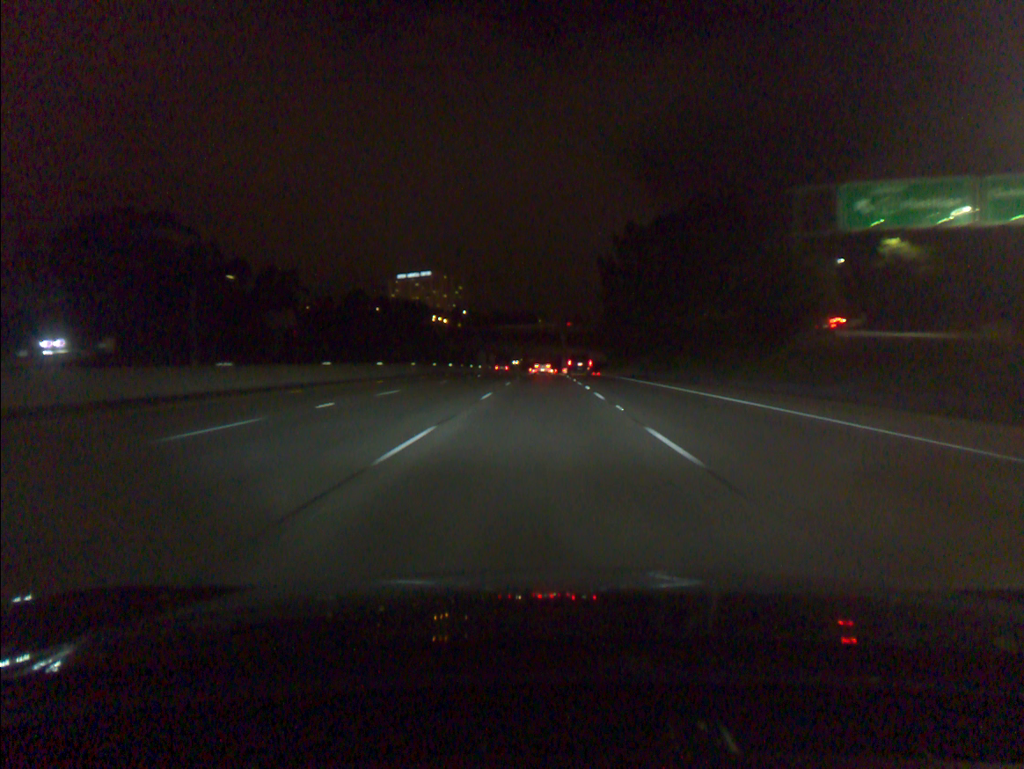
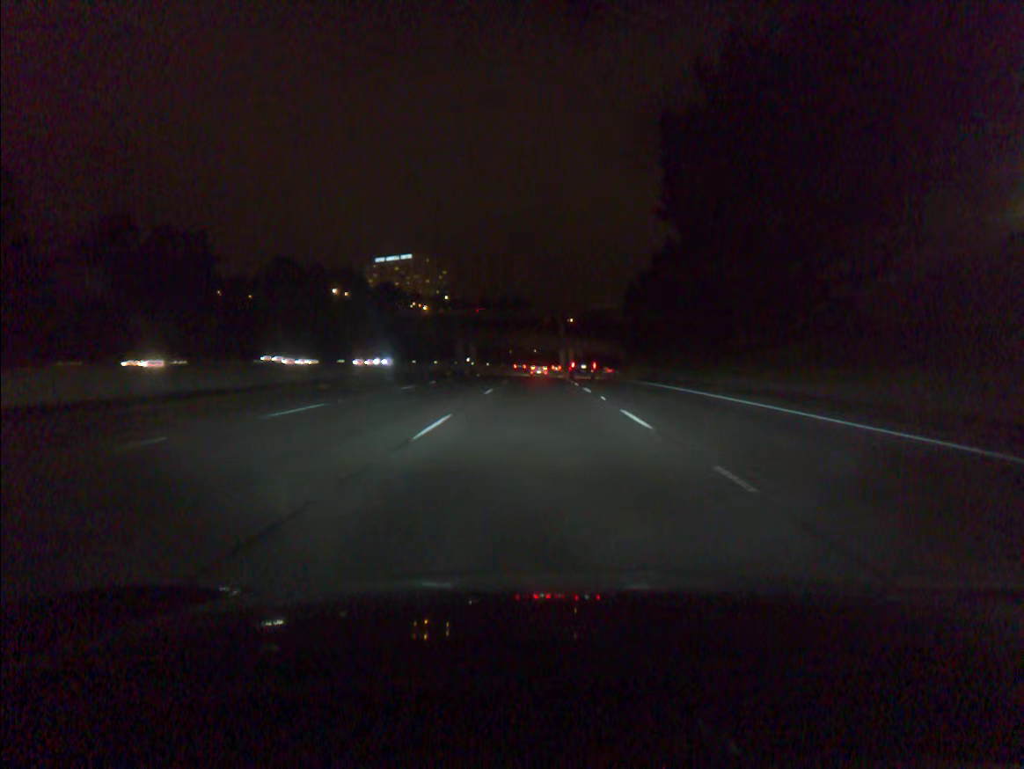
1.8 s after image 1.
(+0.2, +54.3) m; +1°
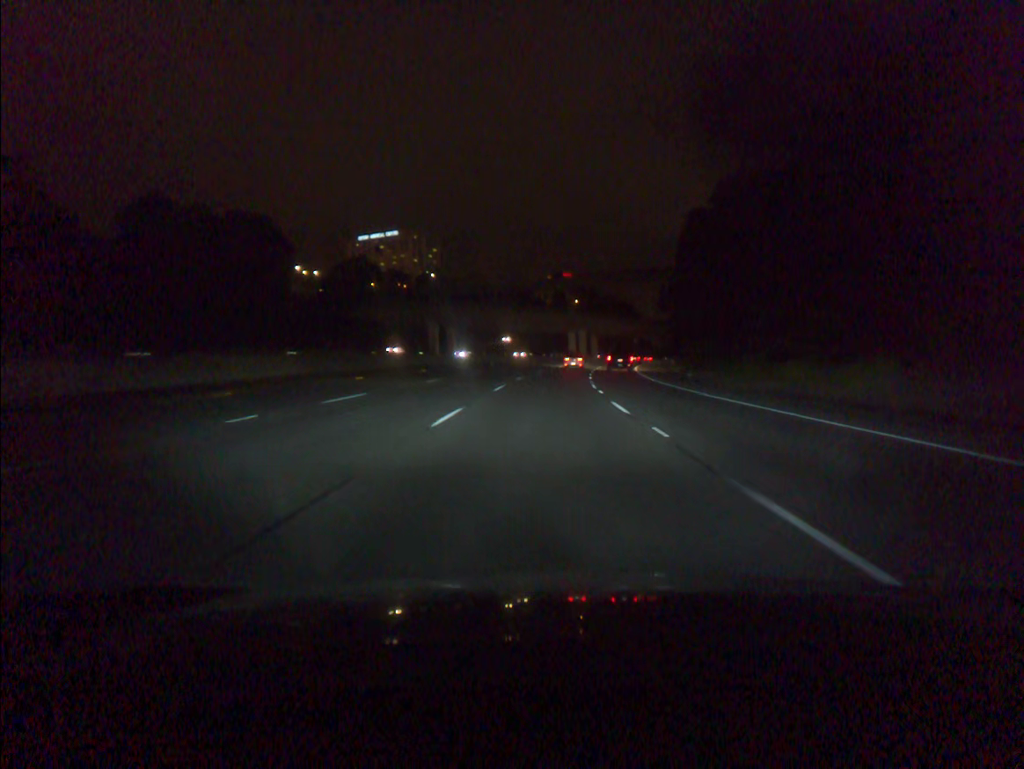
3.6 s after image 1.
(-0.1, +54.4) m; 0°
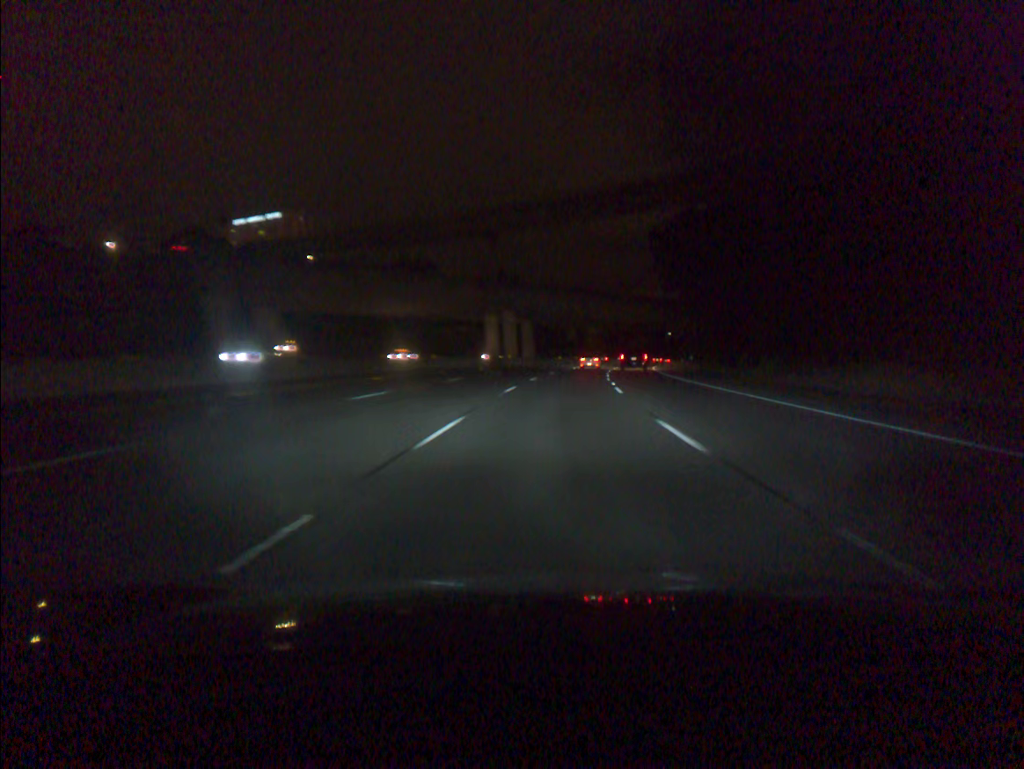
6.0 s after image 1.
(+2.8, +71.9) m; +6°
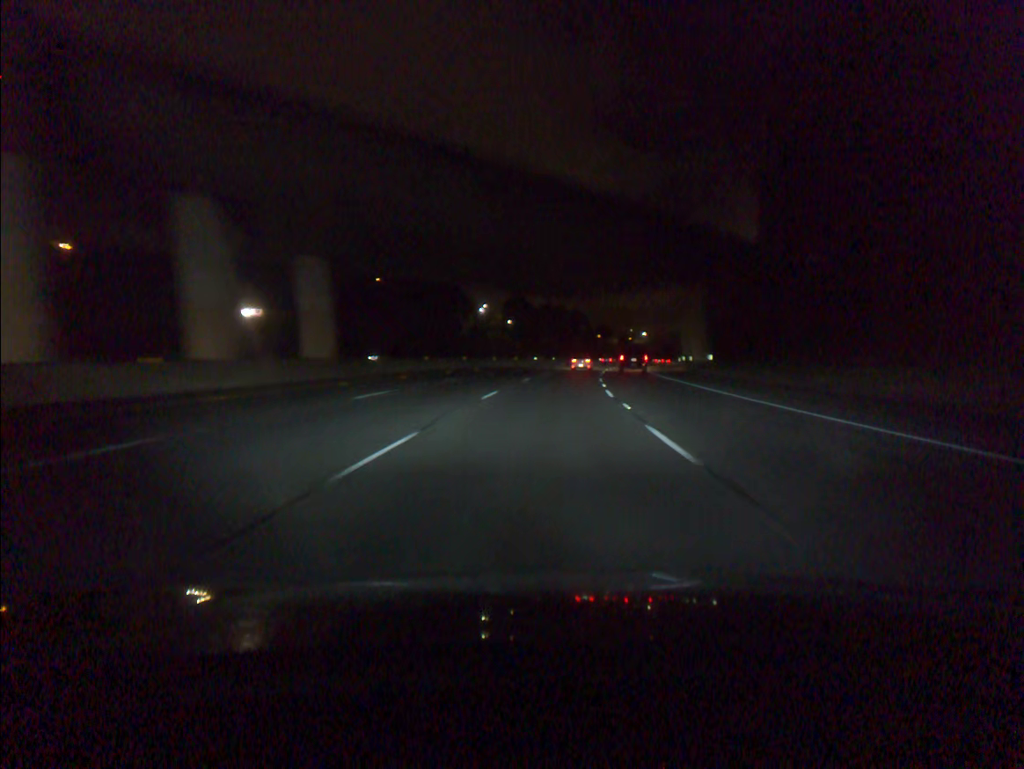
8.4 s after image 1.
(+4.7, +71.3) m; +7°
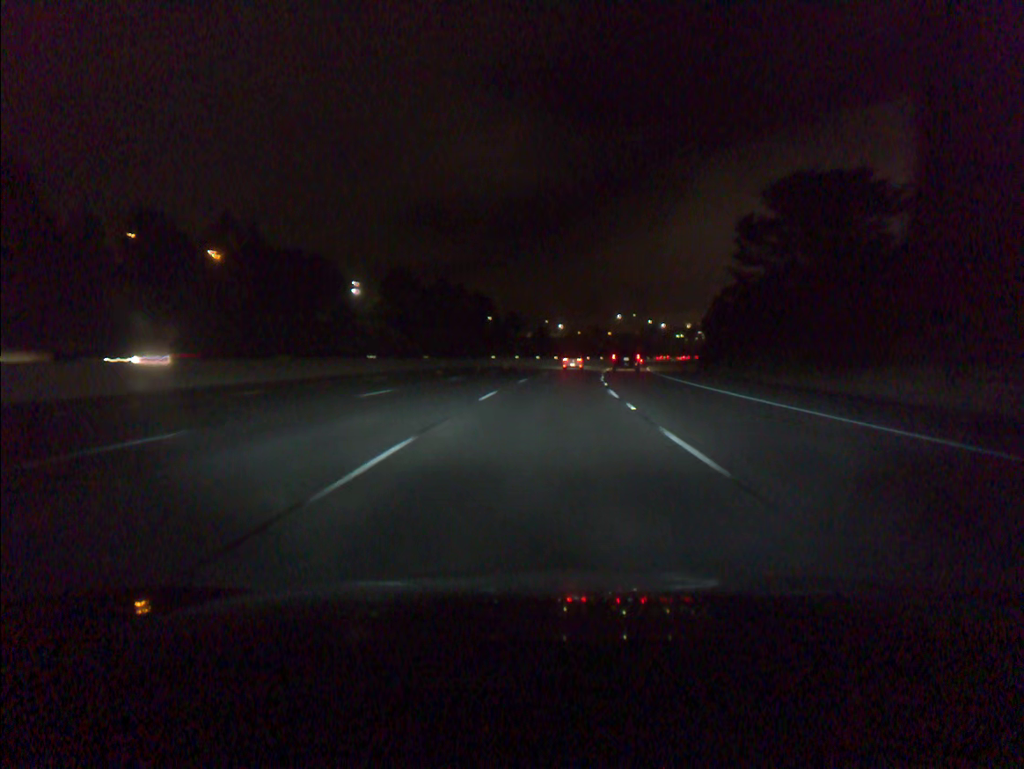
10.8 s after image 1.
(+4.0, +71.3) m; +7°
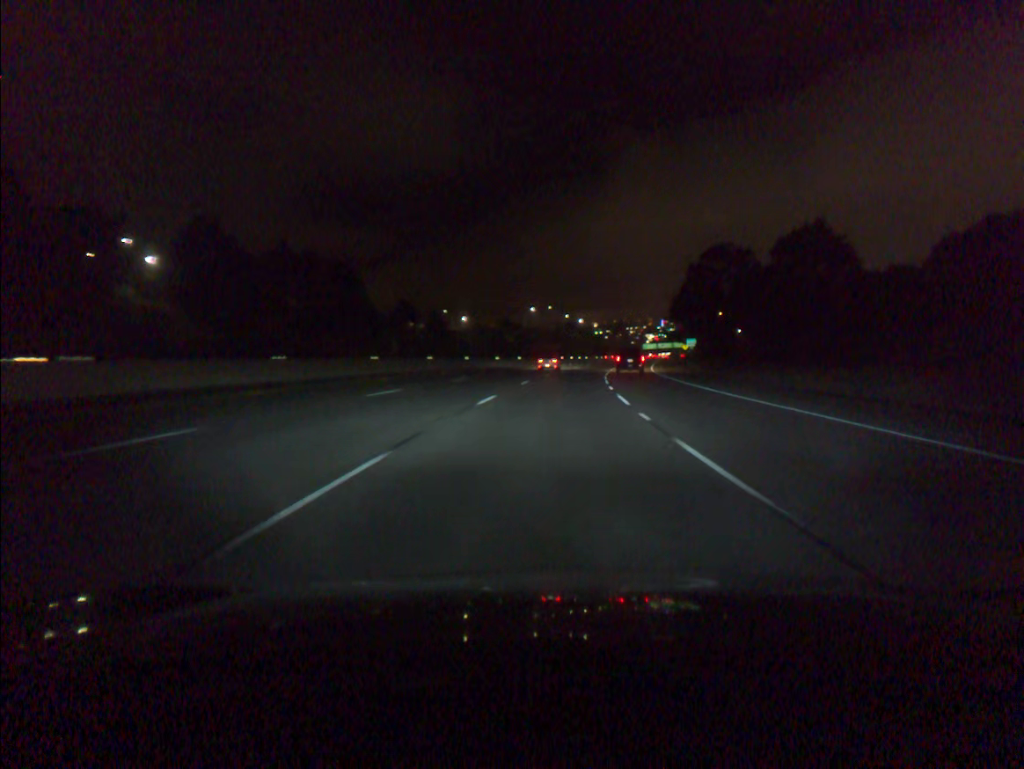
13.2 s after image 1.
(+4.2, +71.6) m; +7°
